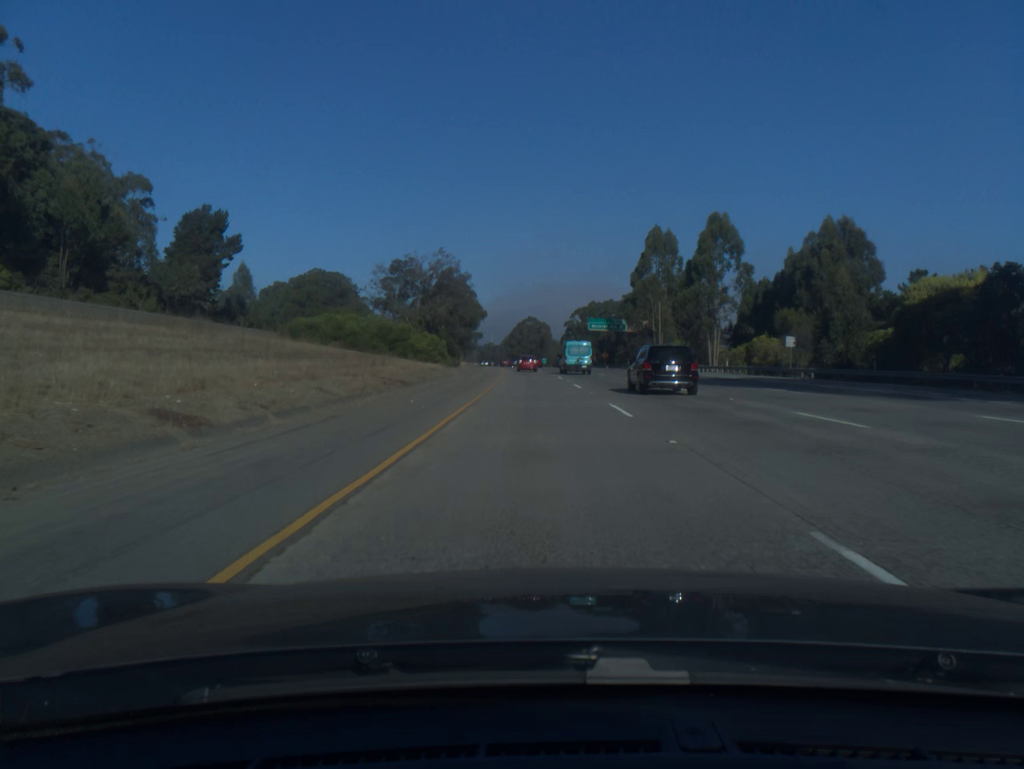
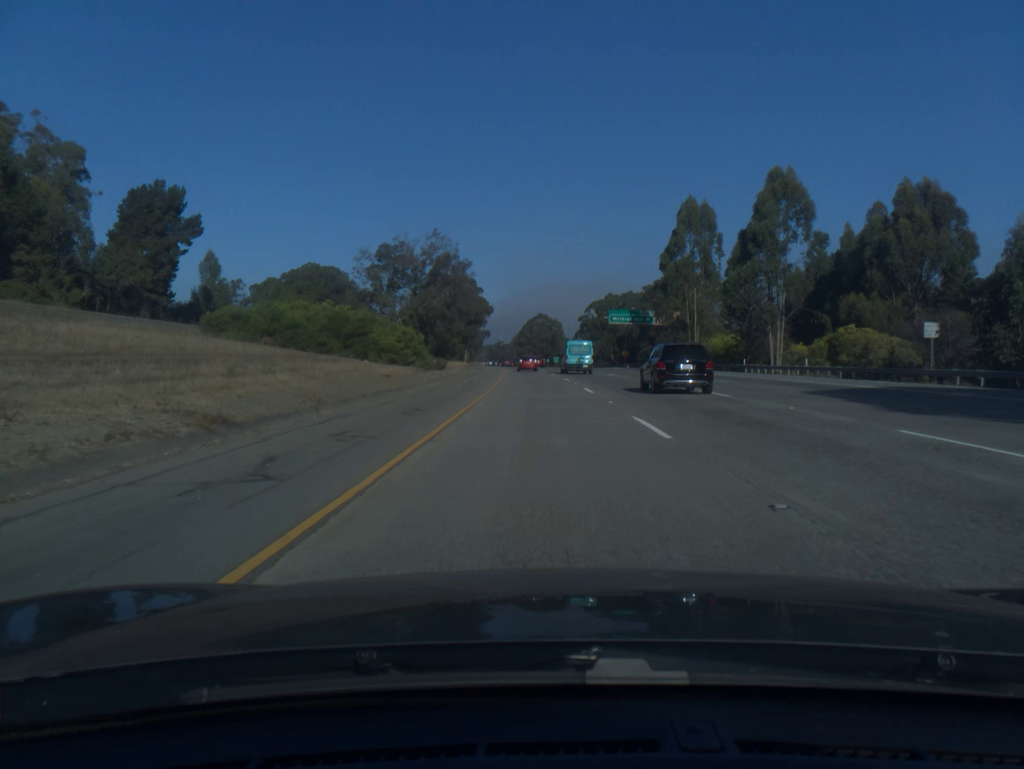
(-0.1, +19.4) m; -1°
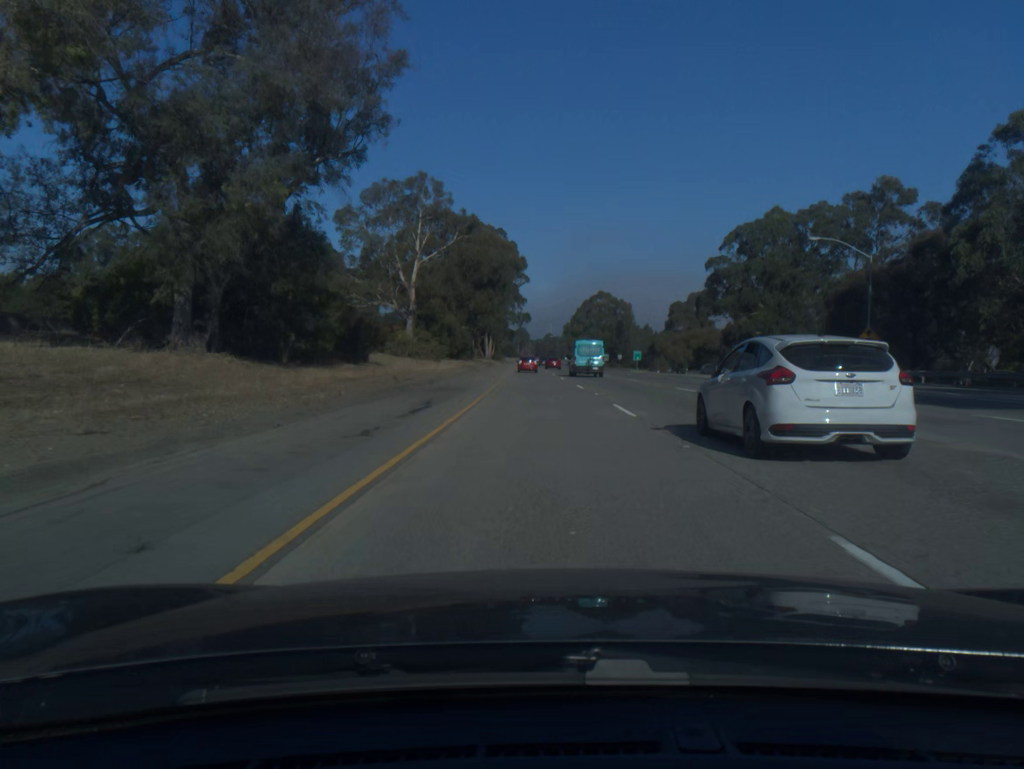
(-3.1, +97.3) m; -4°
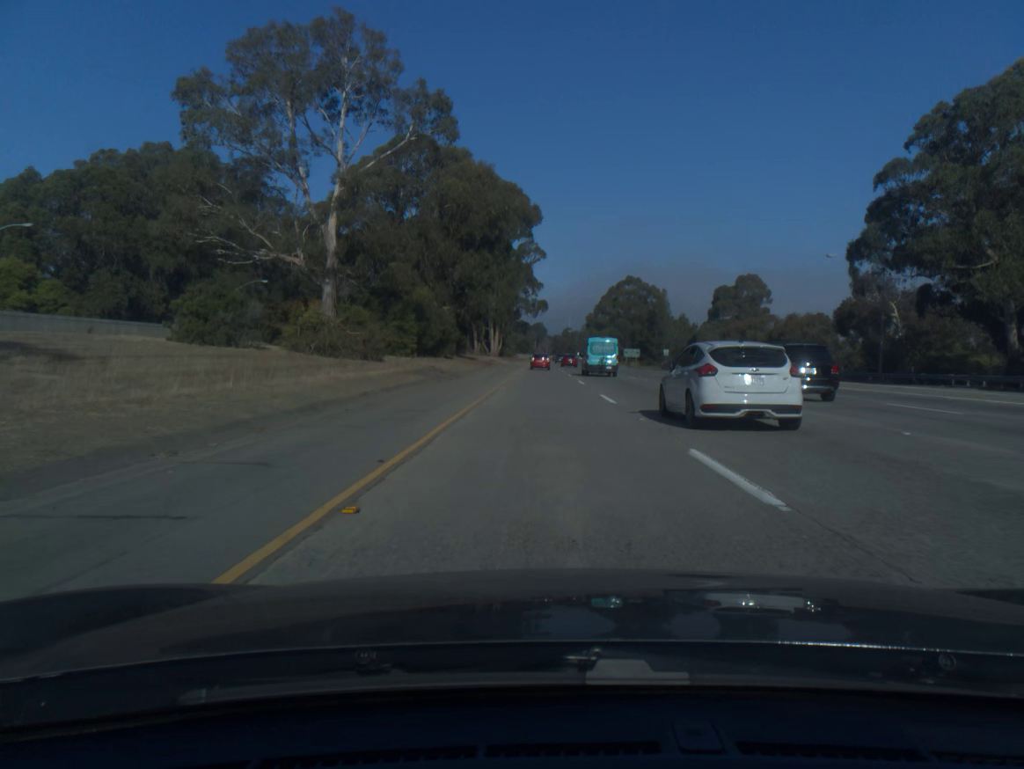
(-0.5, +39.0) m; -1°
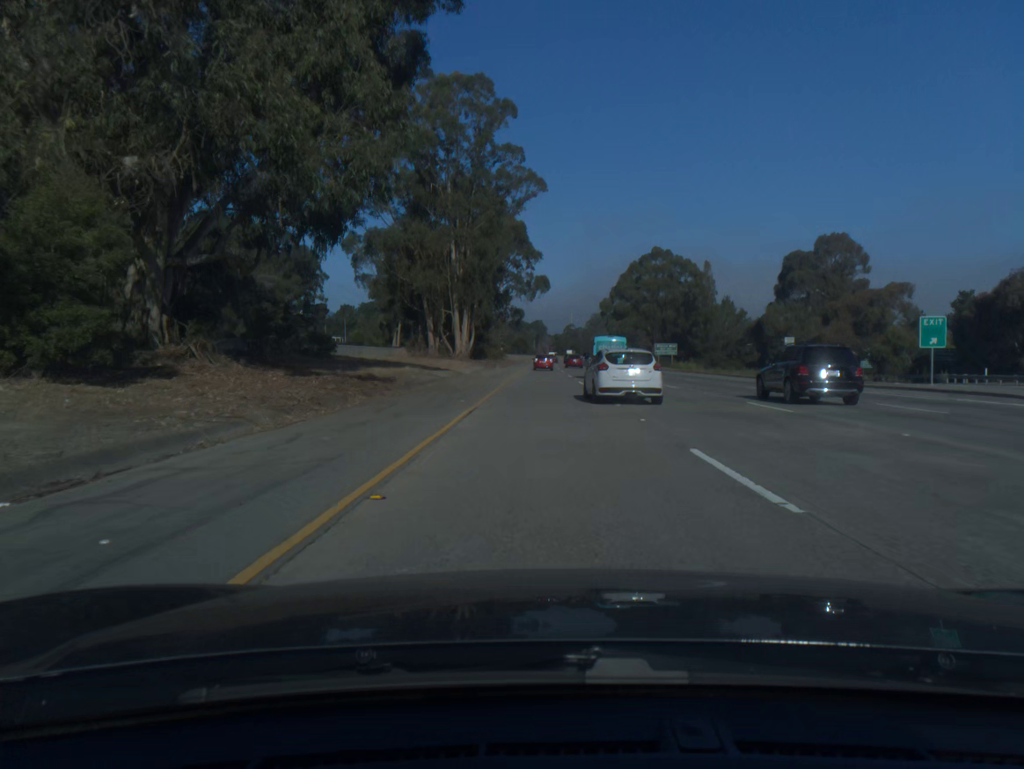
(-0.1, +58.3) m; 0°
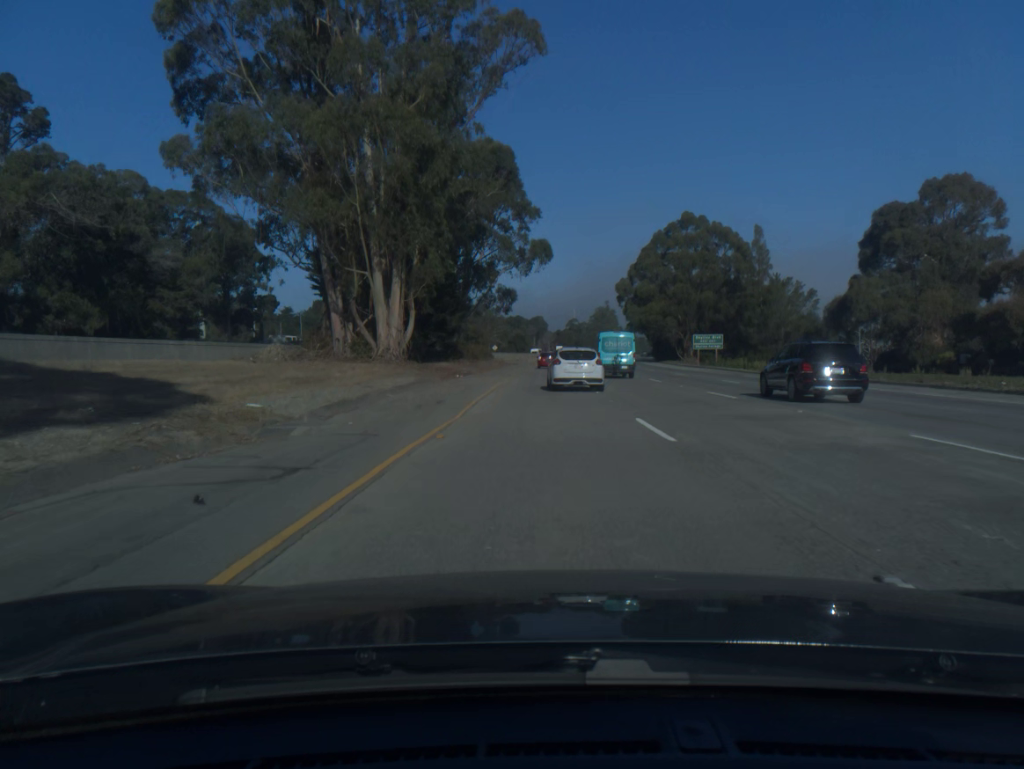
(0.0, +38.9) m; 0°
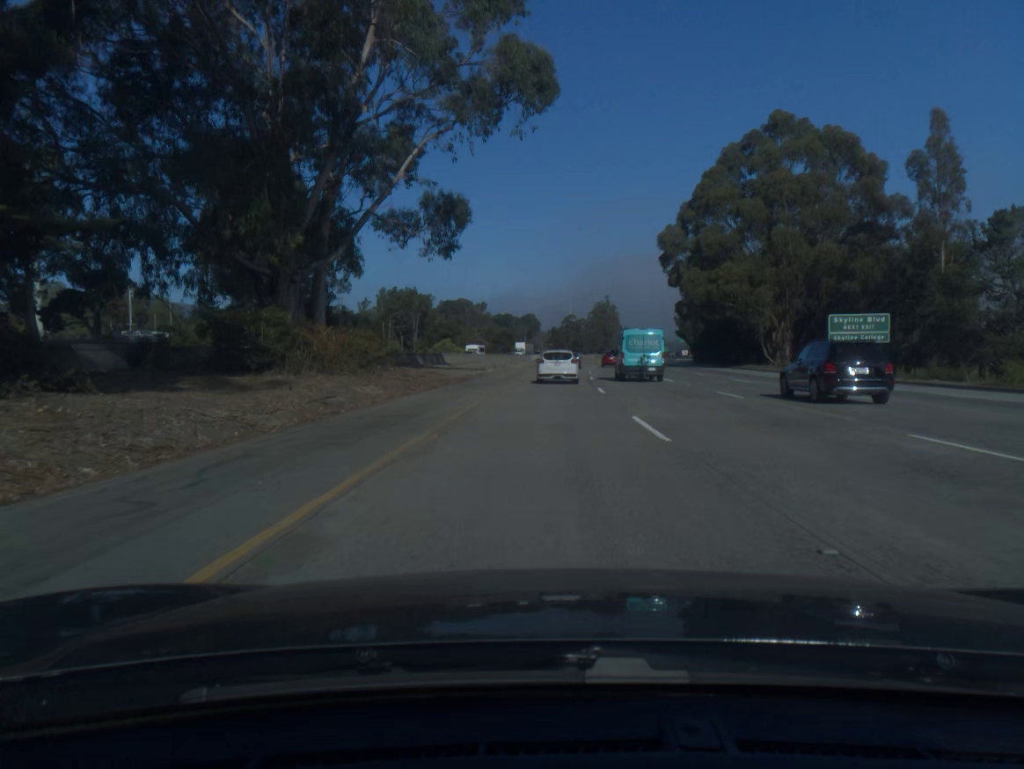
(+0.1, +58.6) m; 0°
